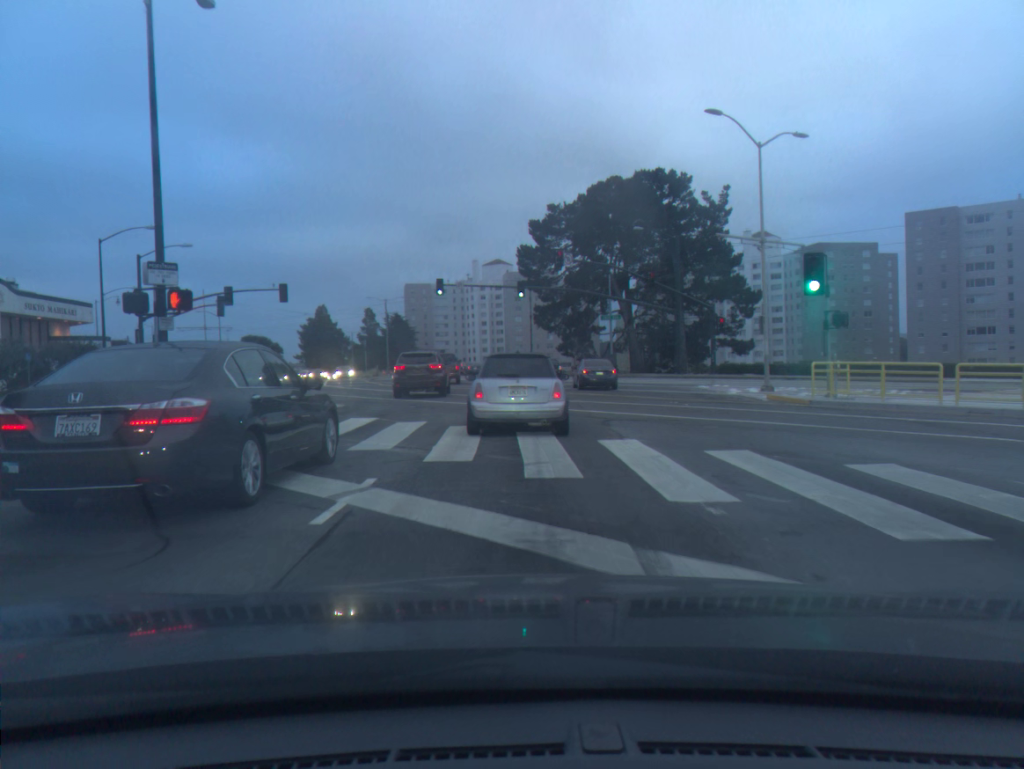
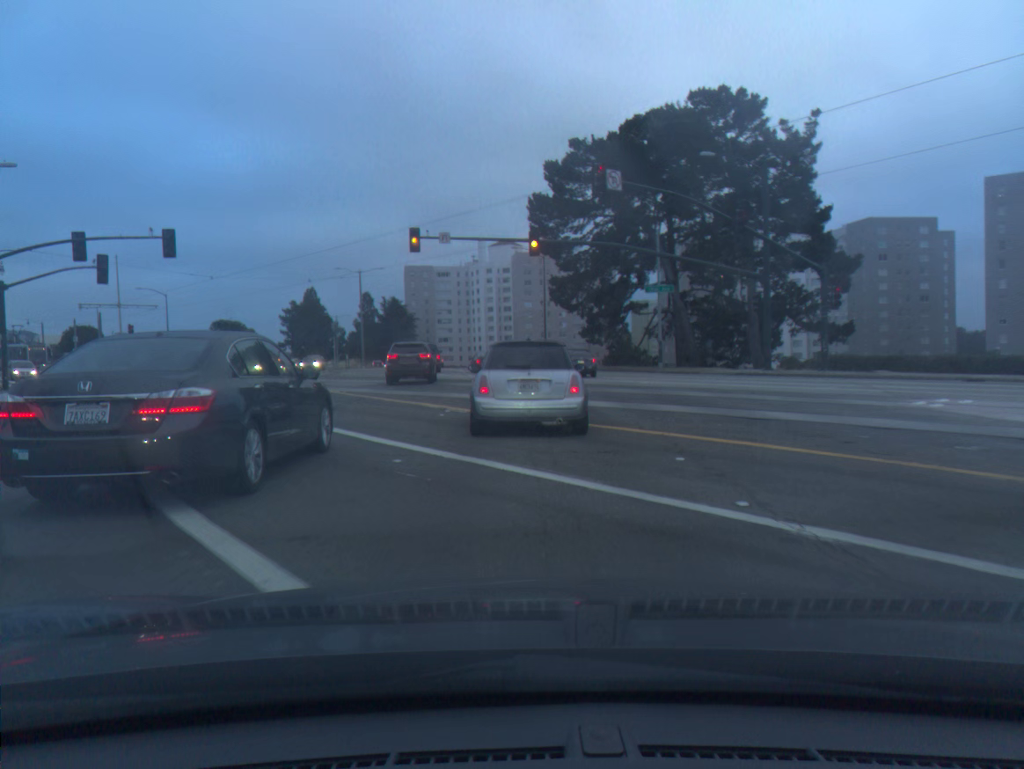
(-0.1, +19.6) m; -1°
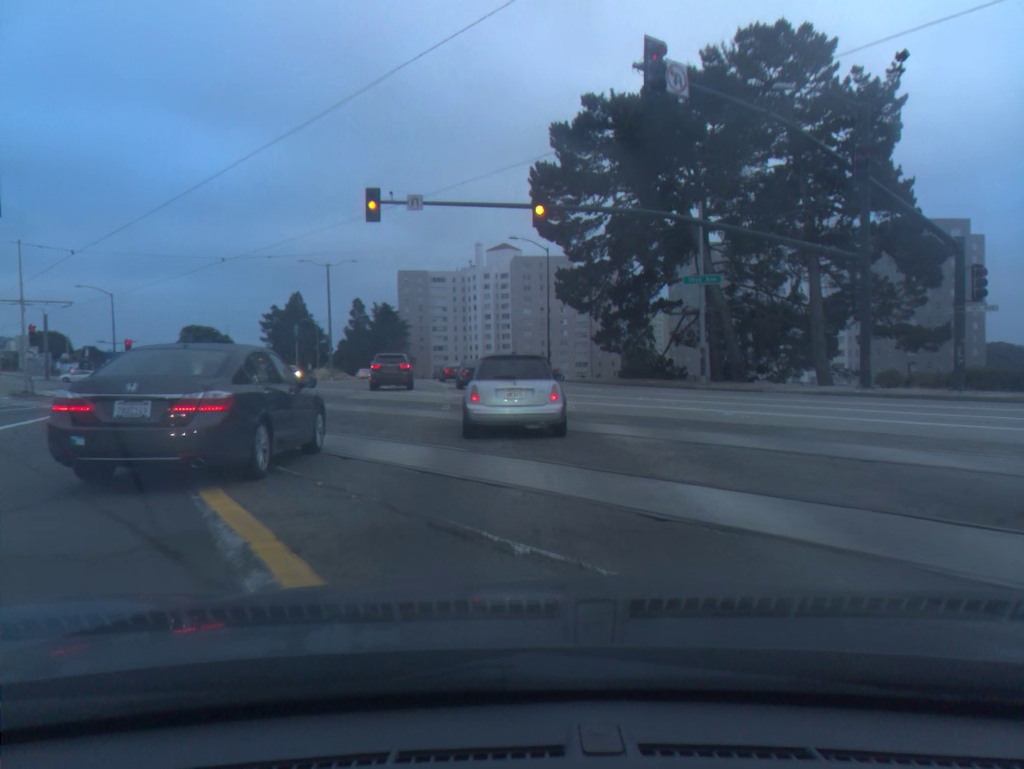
(+0.1, +12.3) m; 0°
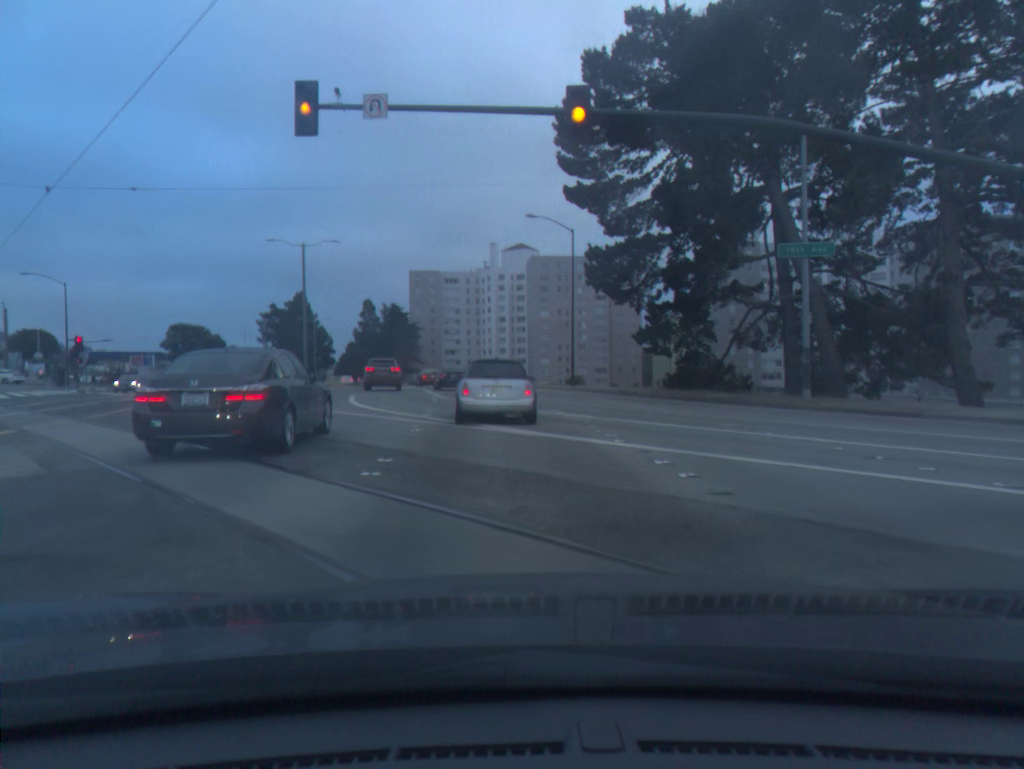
(-0.1, +12.1) m; -1°
